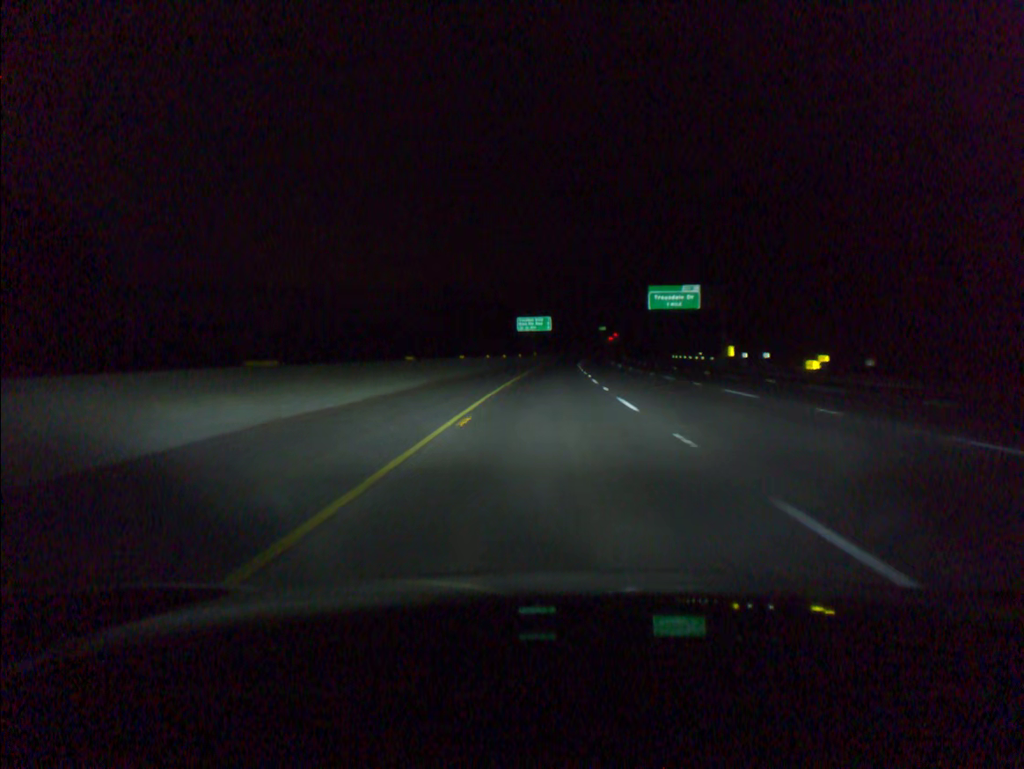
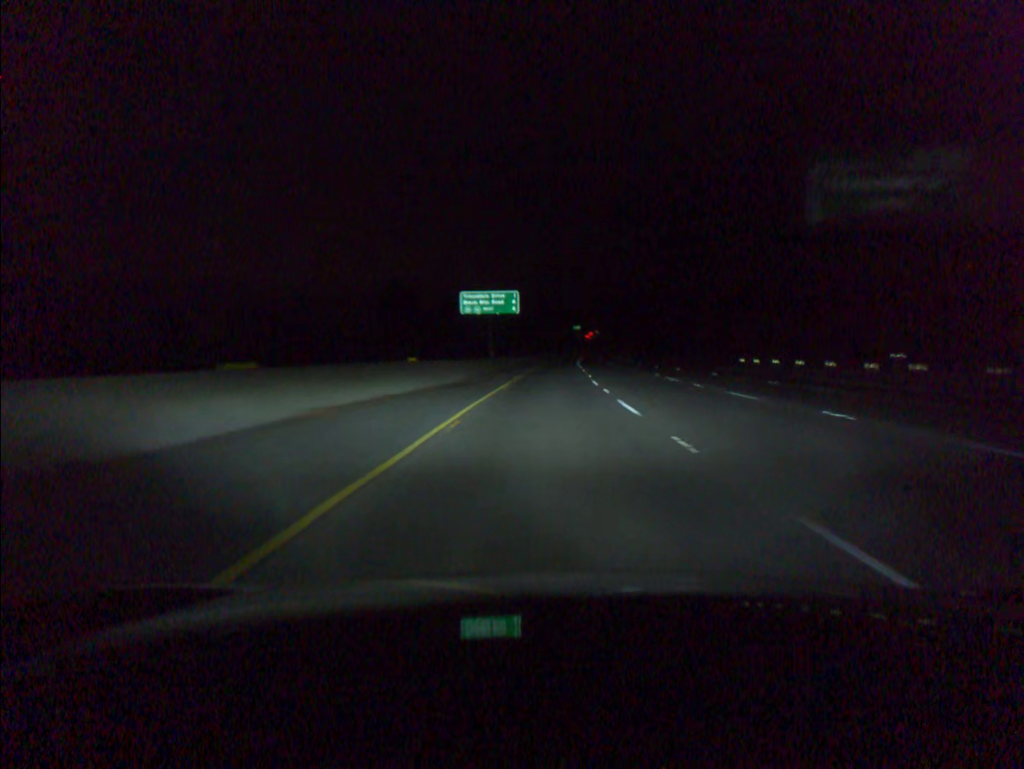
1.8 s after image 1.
(+1.1, +59.1) m; +2°
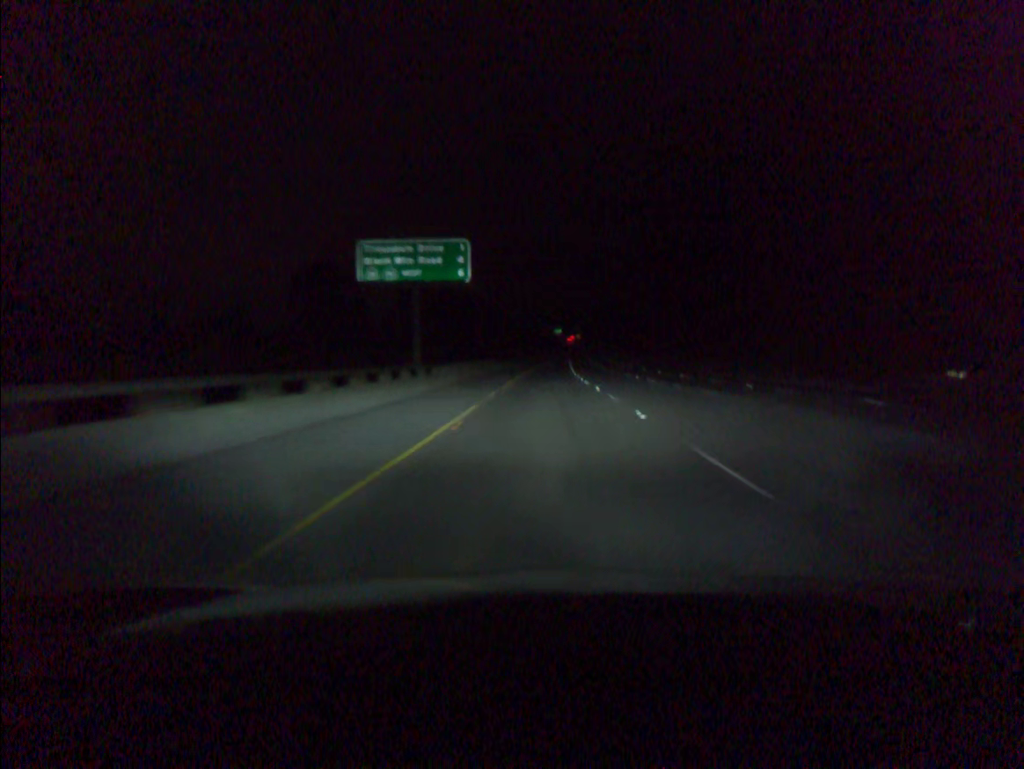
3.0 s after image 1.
(+0.5, +39.3) m; +1°
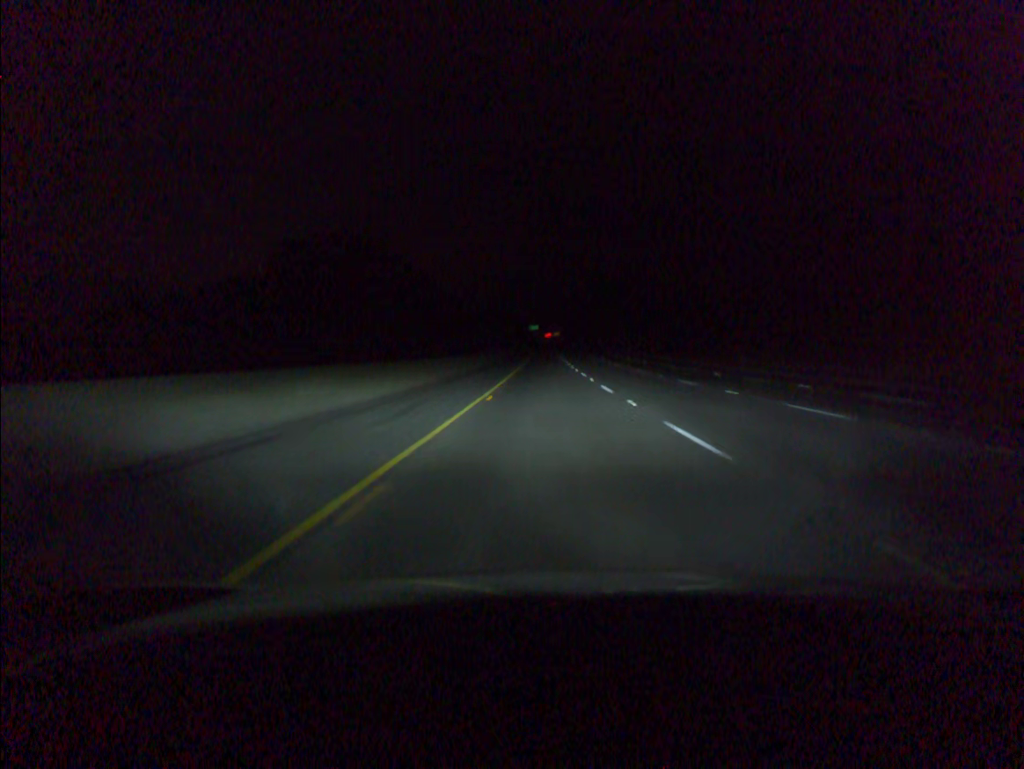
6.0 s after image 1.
(+1.5, +98.2) m; +2°
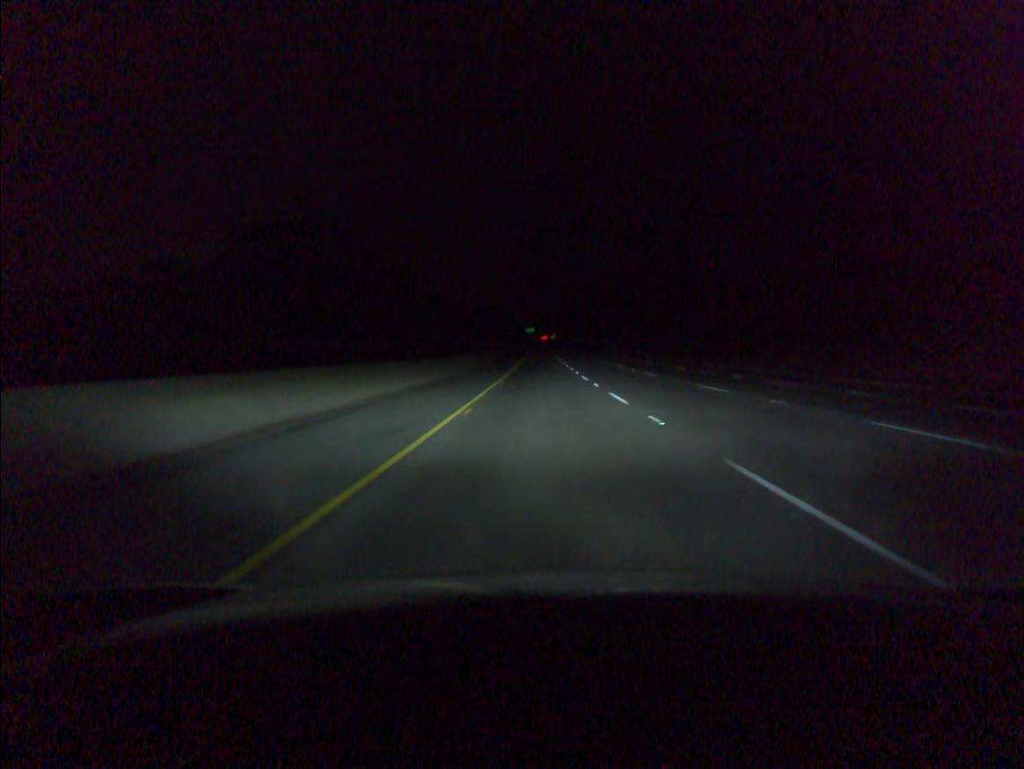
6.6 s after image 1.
(+0.1, +19.6) m; 0°
